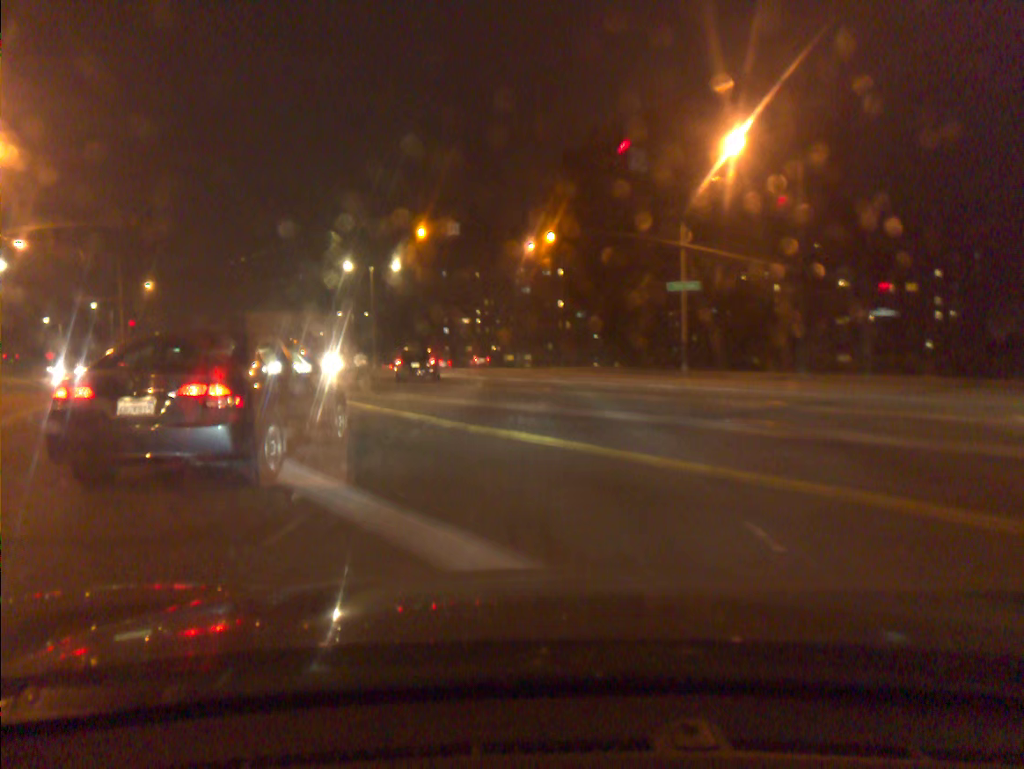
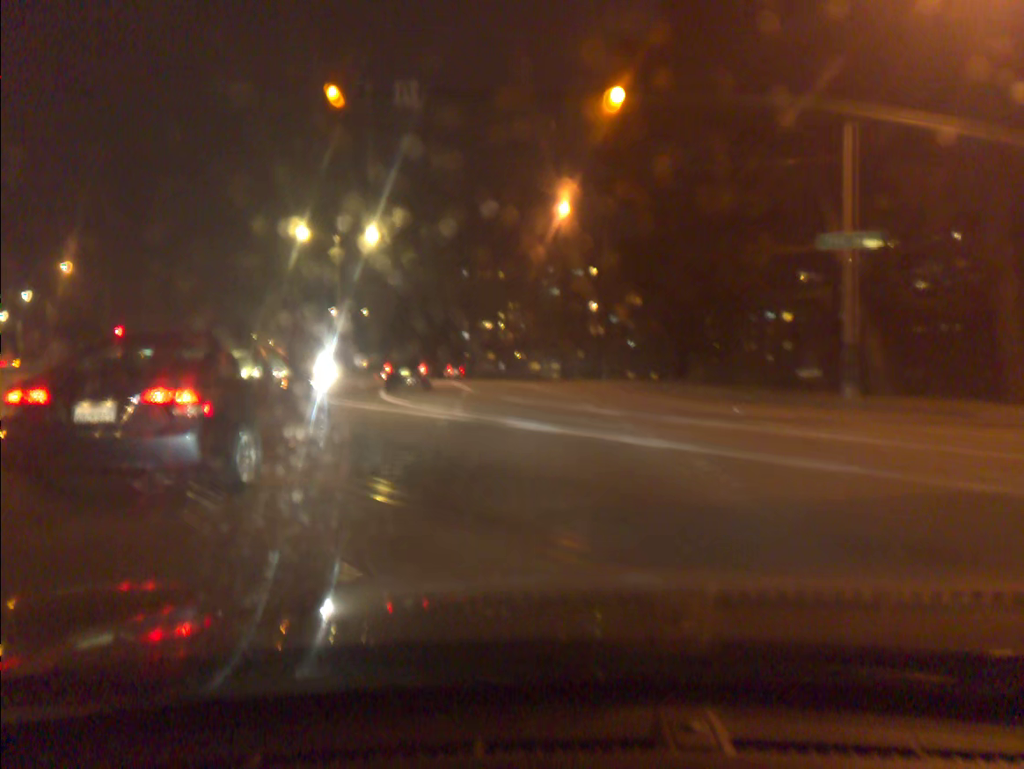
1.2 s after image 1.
(-0.3, +21.4) m; -2°
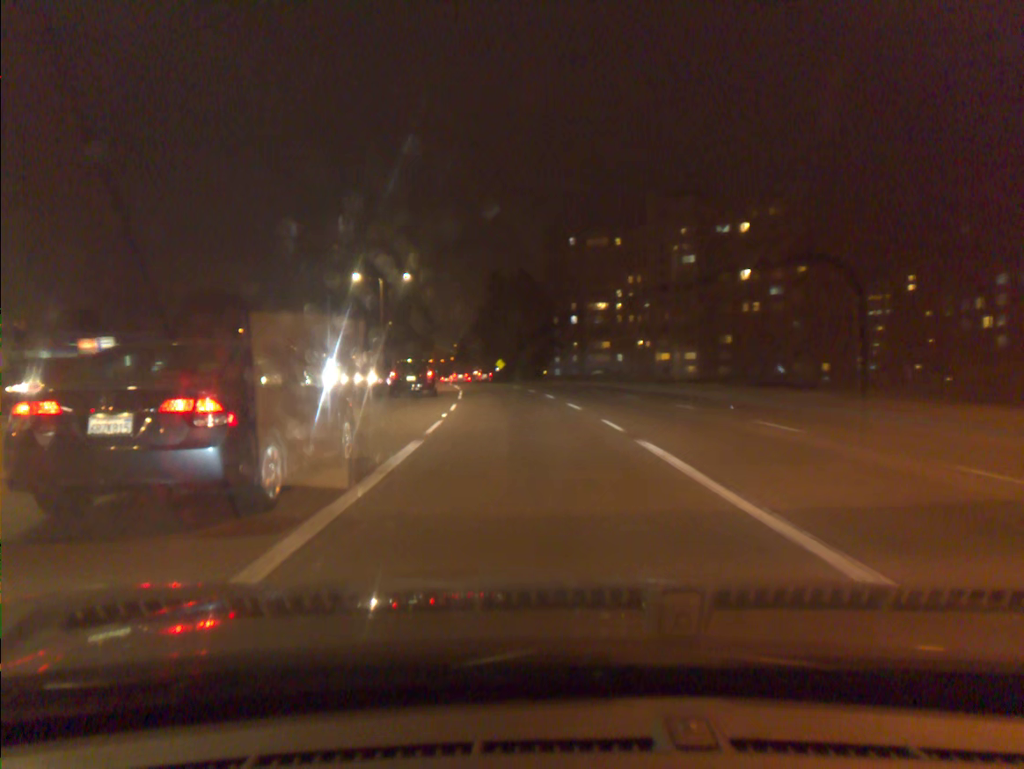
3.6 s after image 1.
(-2.9, +43.4) m; -8°
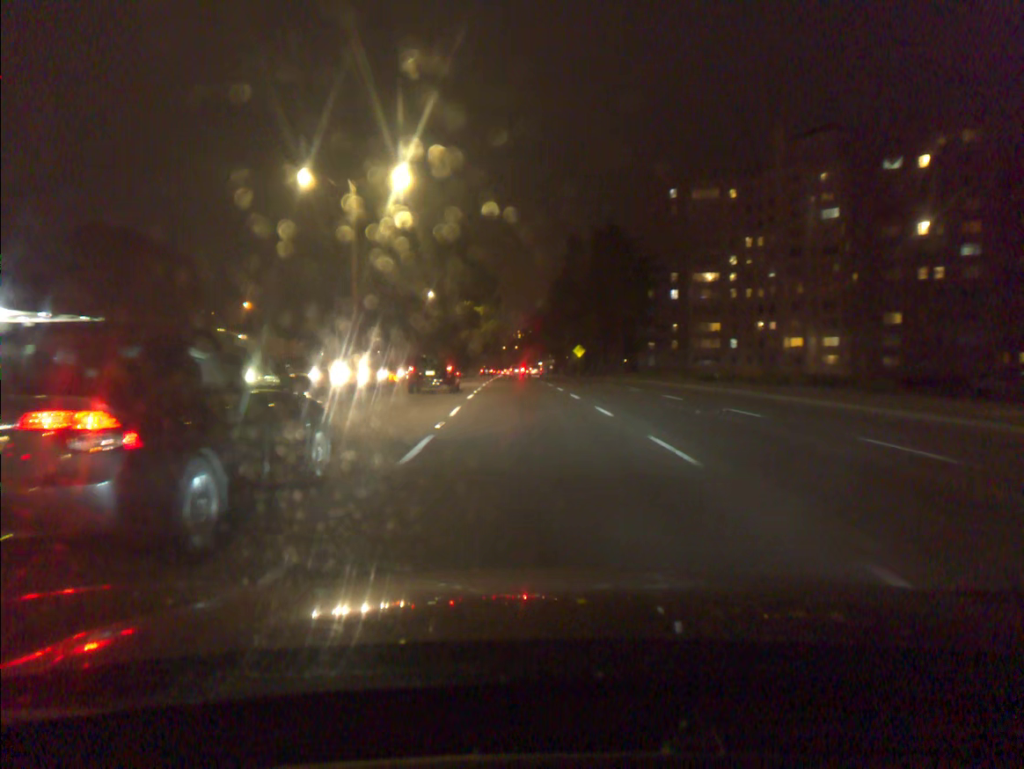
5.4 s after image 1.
(-1.9, +33.9) m; -6°
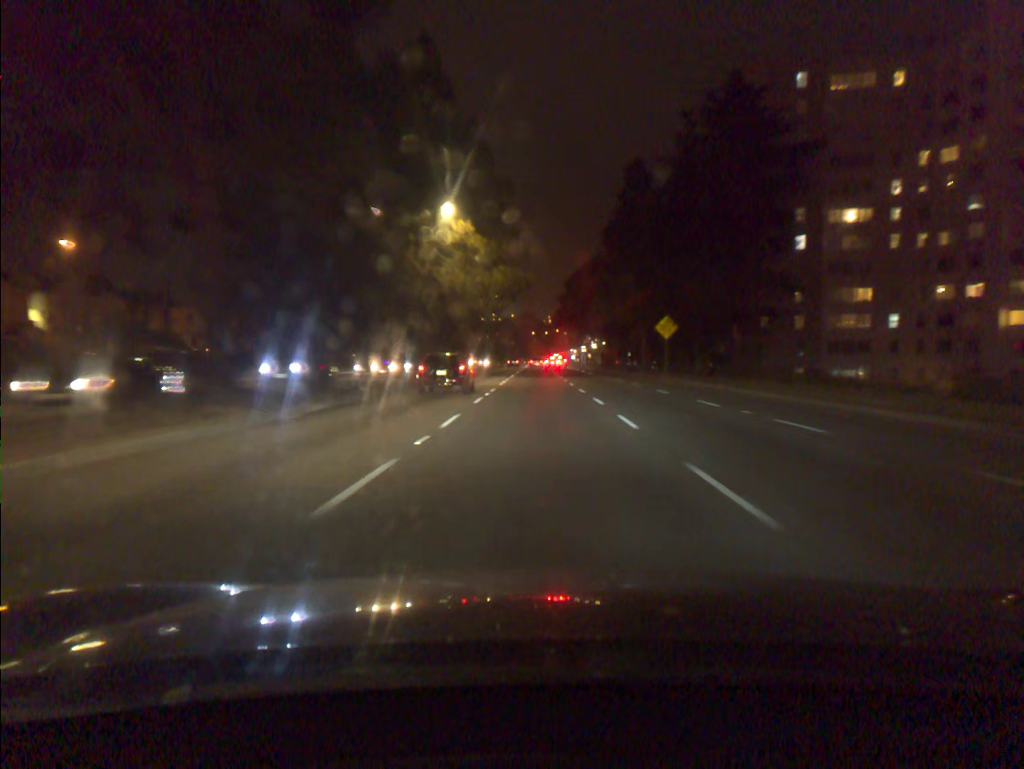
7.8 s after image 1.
(-1.4, +47.4) m; -2°
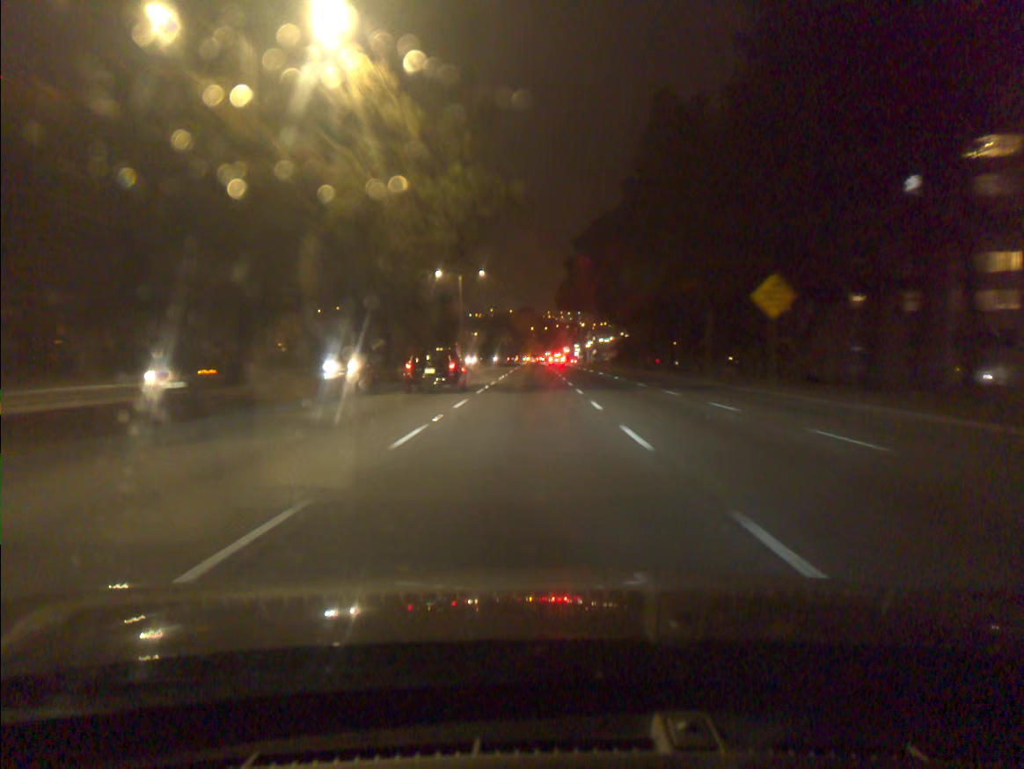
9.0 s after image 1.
(+0.1, +25.3) m; 0°
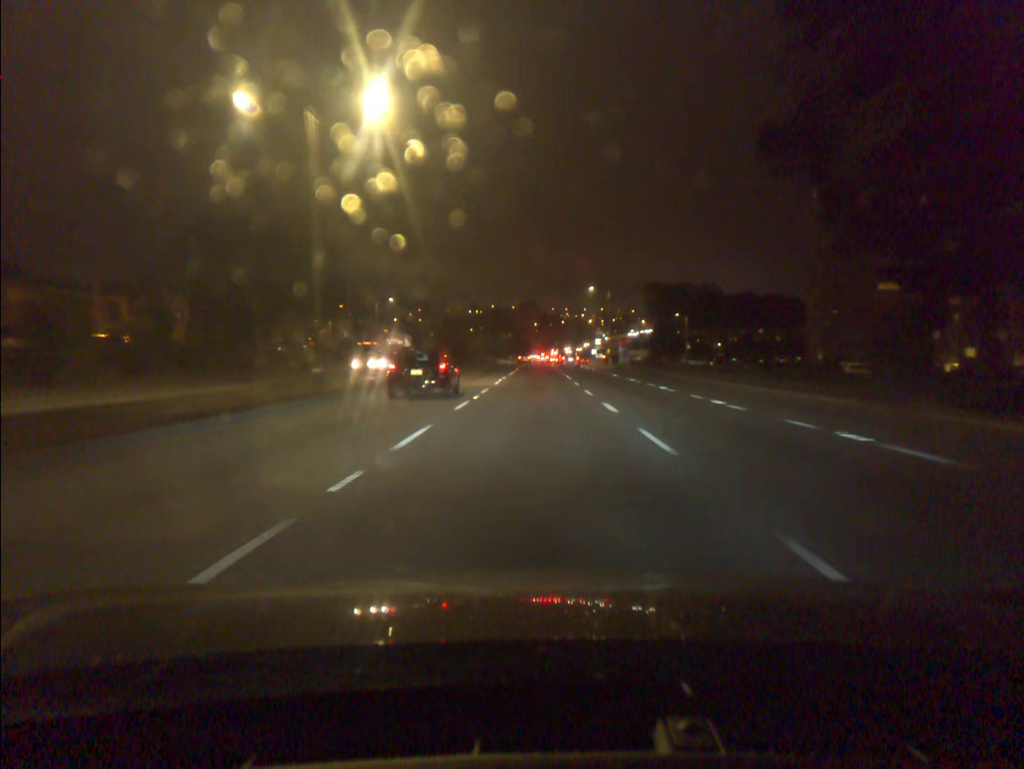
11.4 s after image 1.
(-0.4, +52.6) m; 0°
